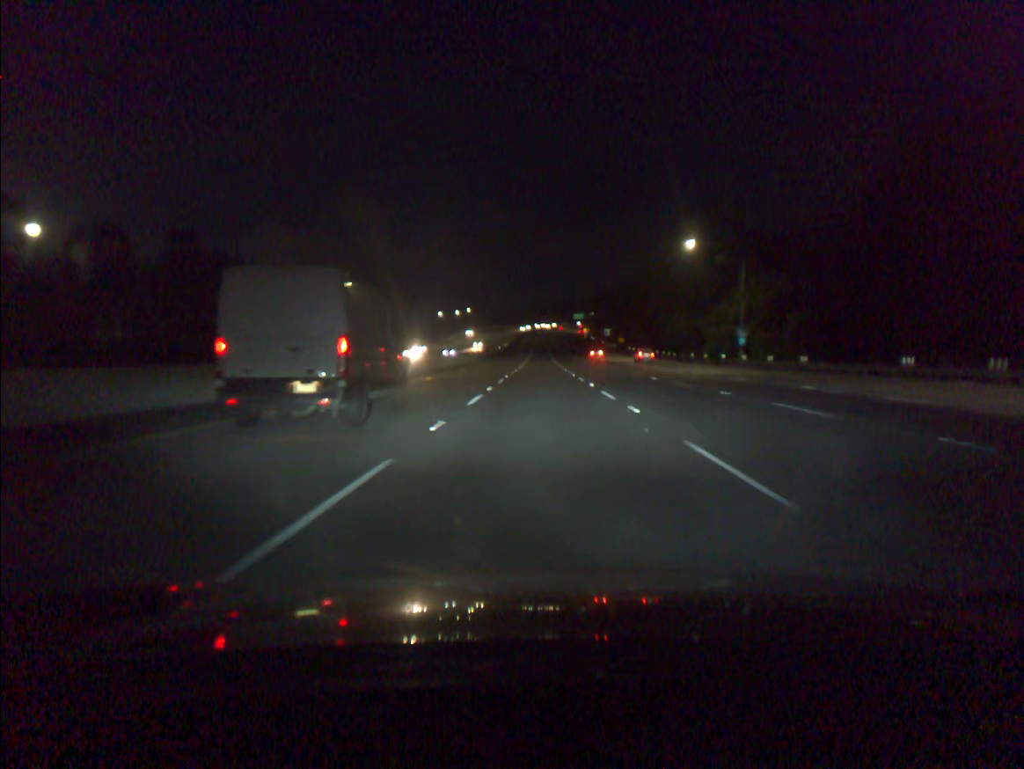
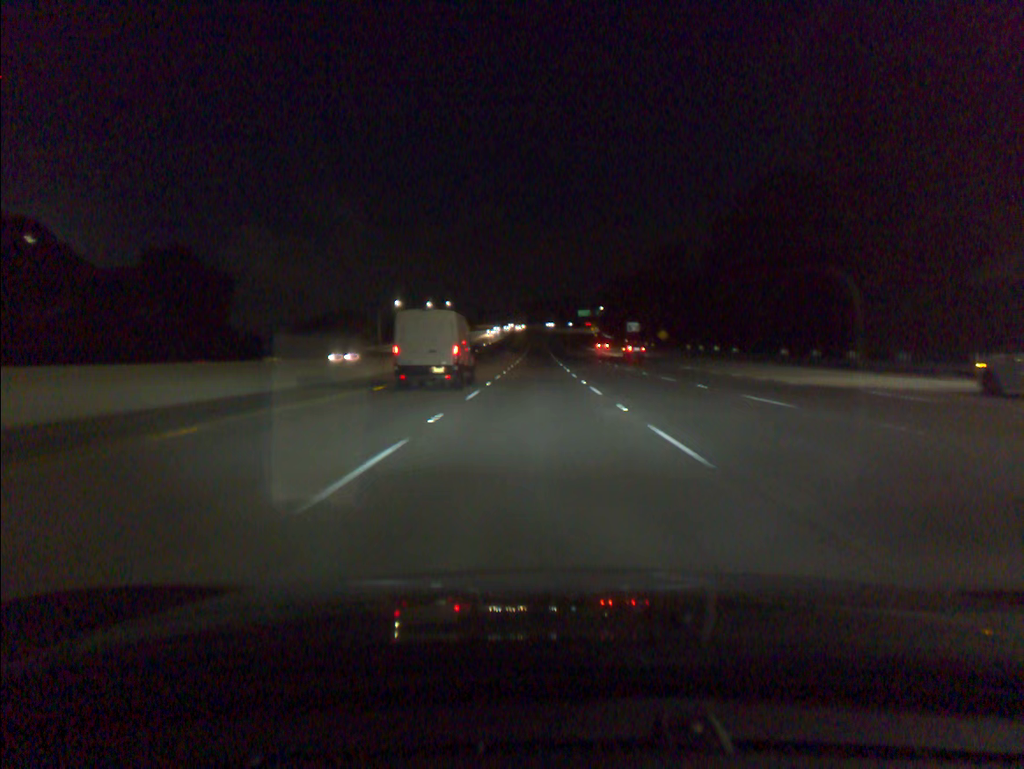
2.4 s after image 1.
(+0.2, +69.4) m; 0°
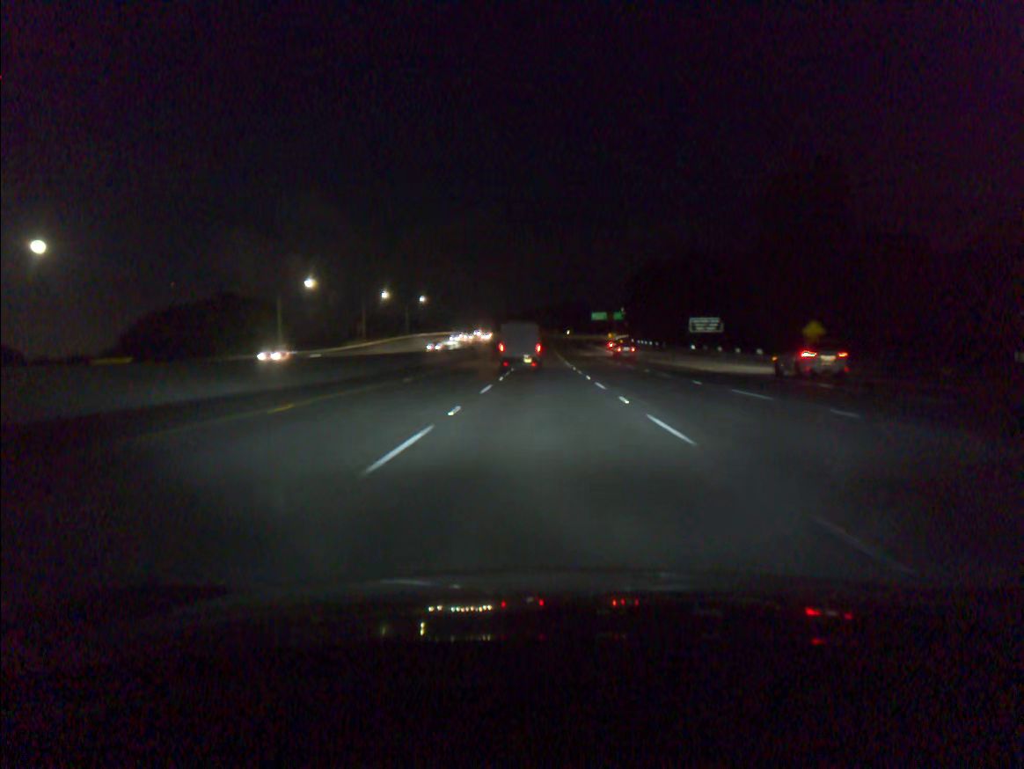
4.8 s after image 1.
(-0.3, +69.1) m; 0°
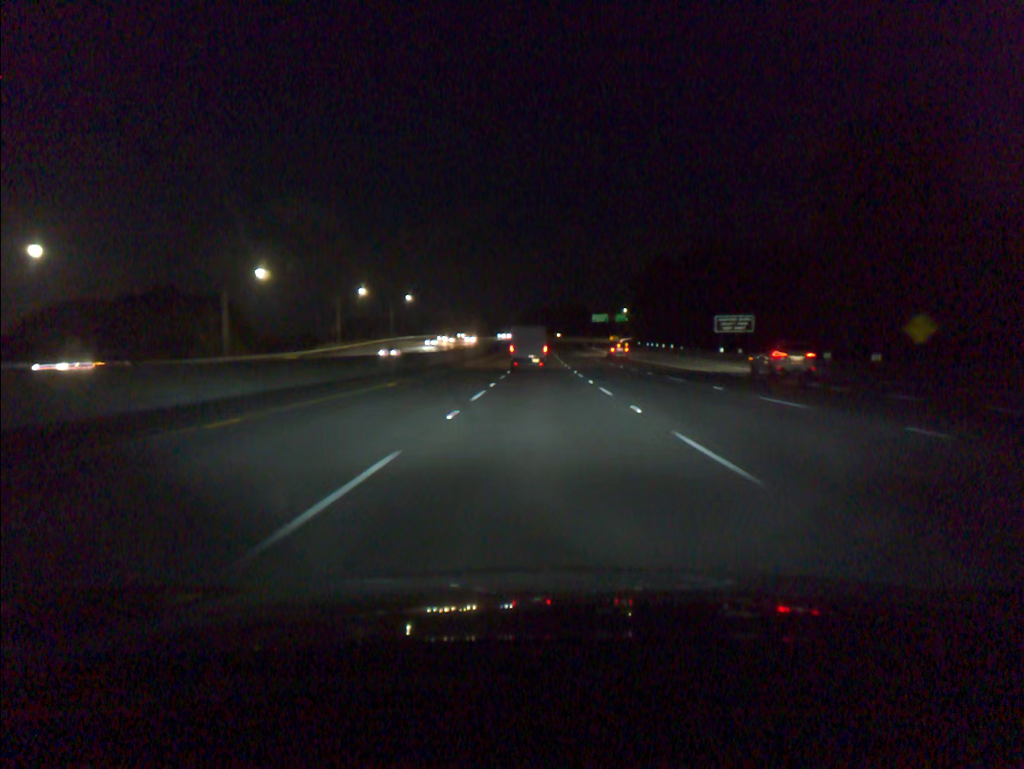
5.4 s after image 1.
(0.0, +17.2) m; 0°
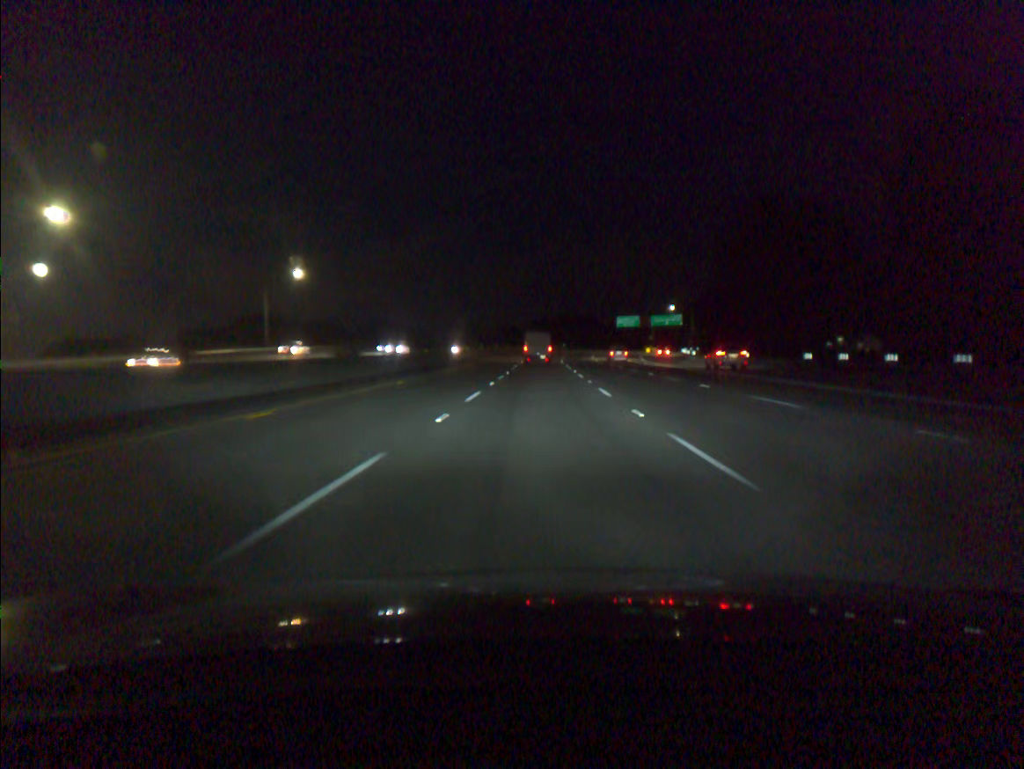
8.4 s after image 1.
(+0.1, +85.7) m; 0°
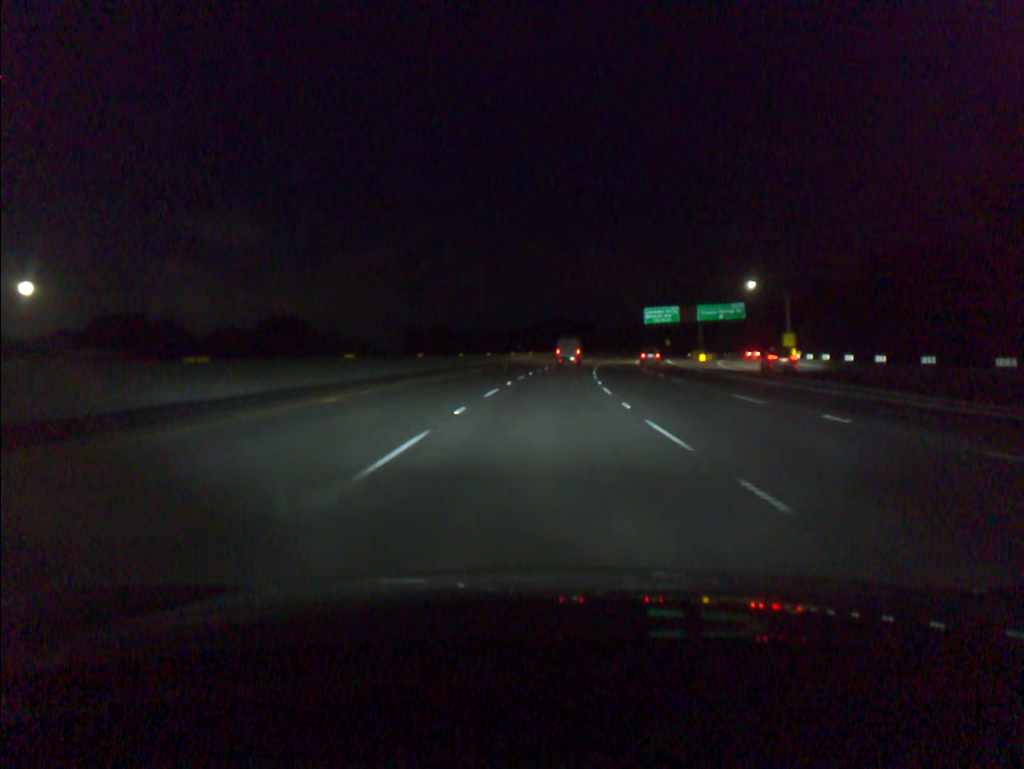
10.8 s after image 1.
(+0.2, +68.1) m; +1°
